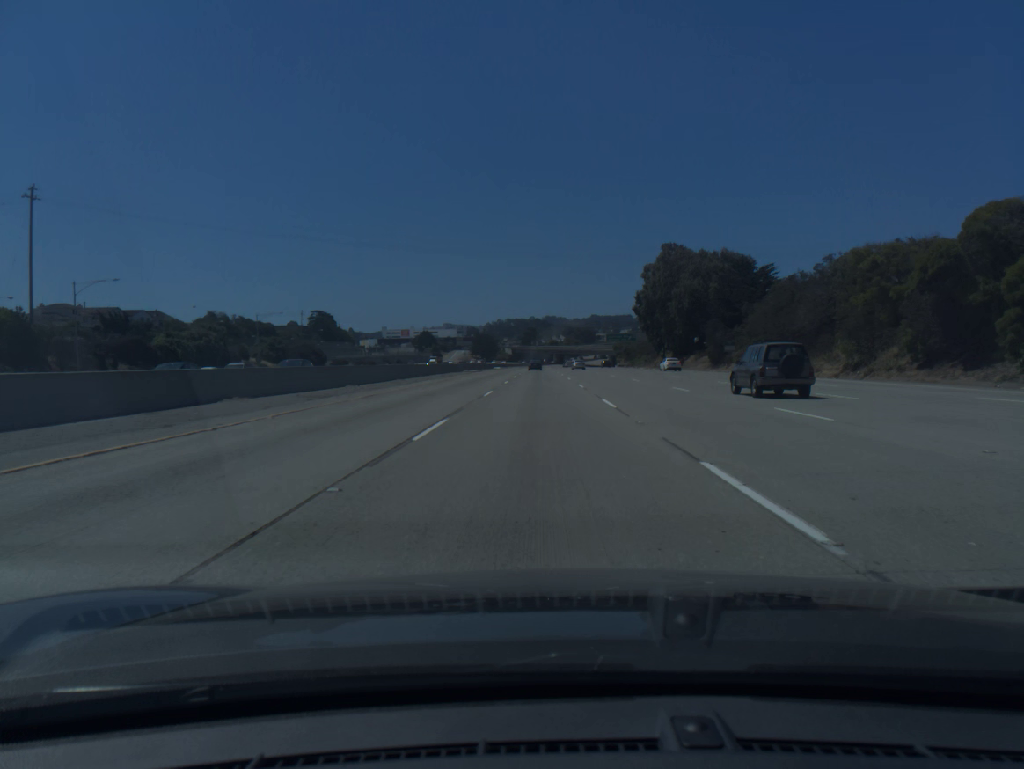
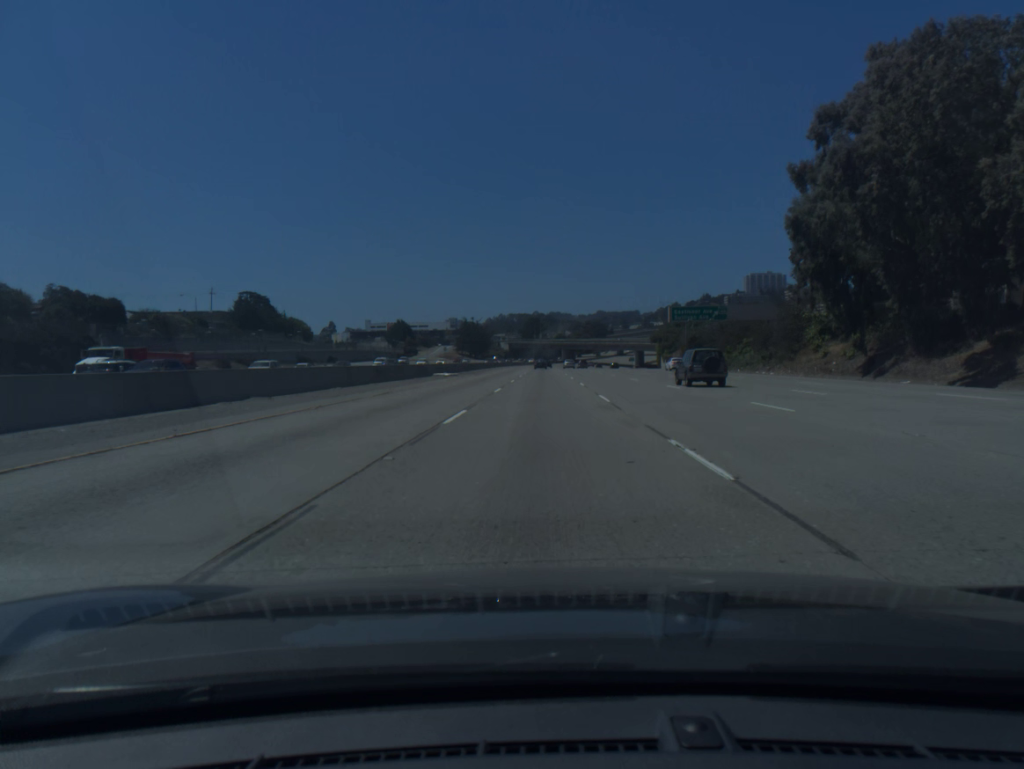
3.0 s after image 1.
(-0.2, +85.1) m; 0°
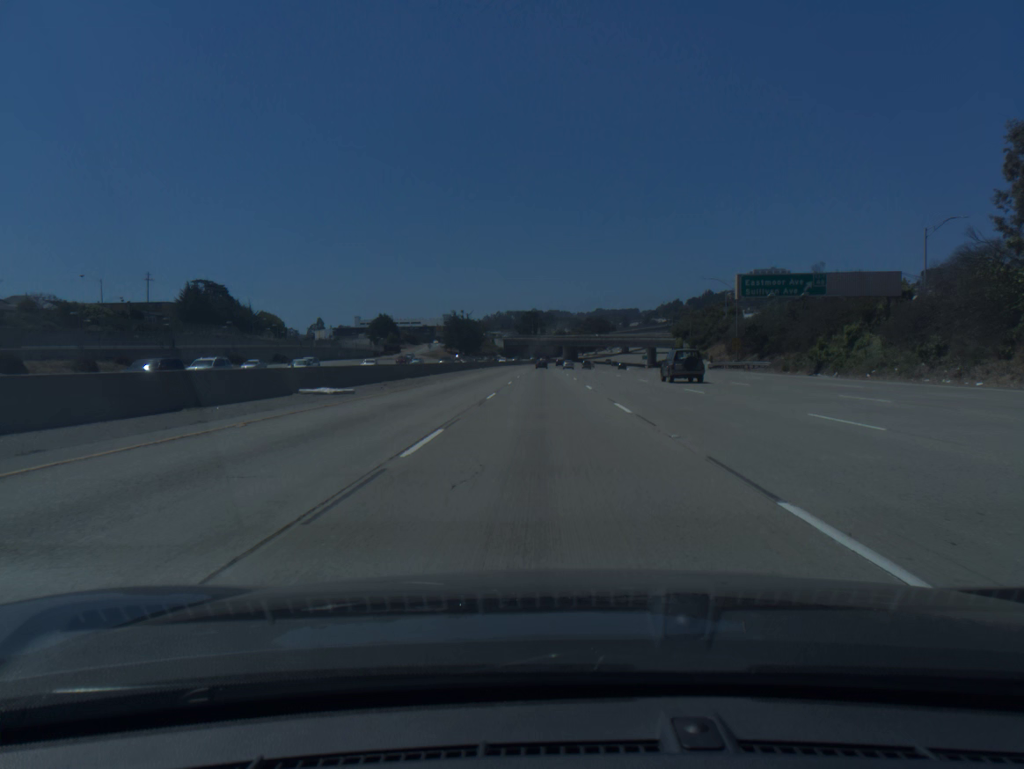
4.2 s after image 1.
(0.0, +34.1) m; 0°
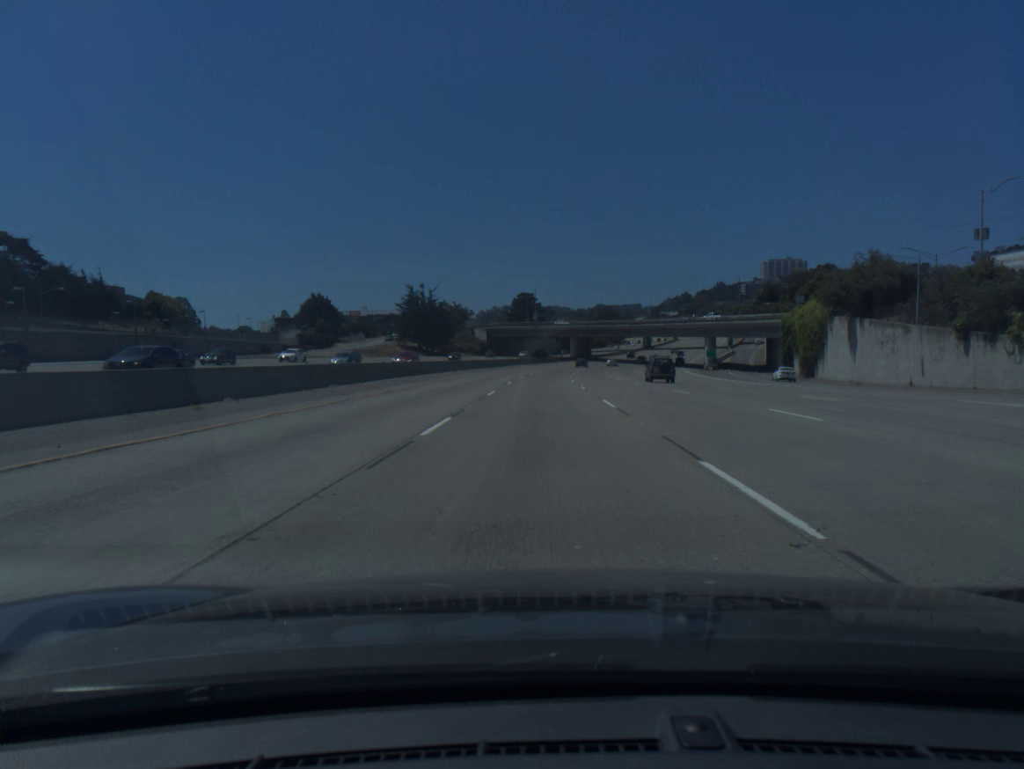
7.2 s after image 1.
(+0.3, +85.2) m; 0°
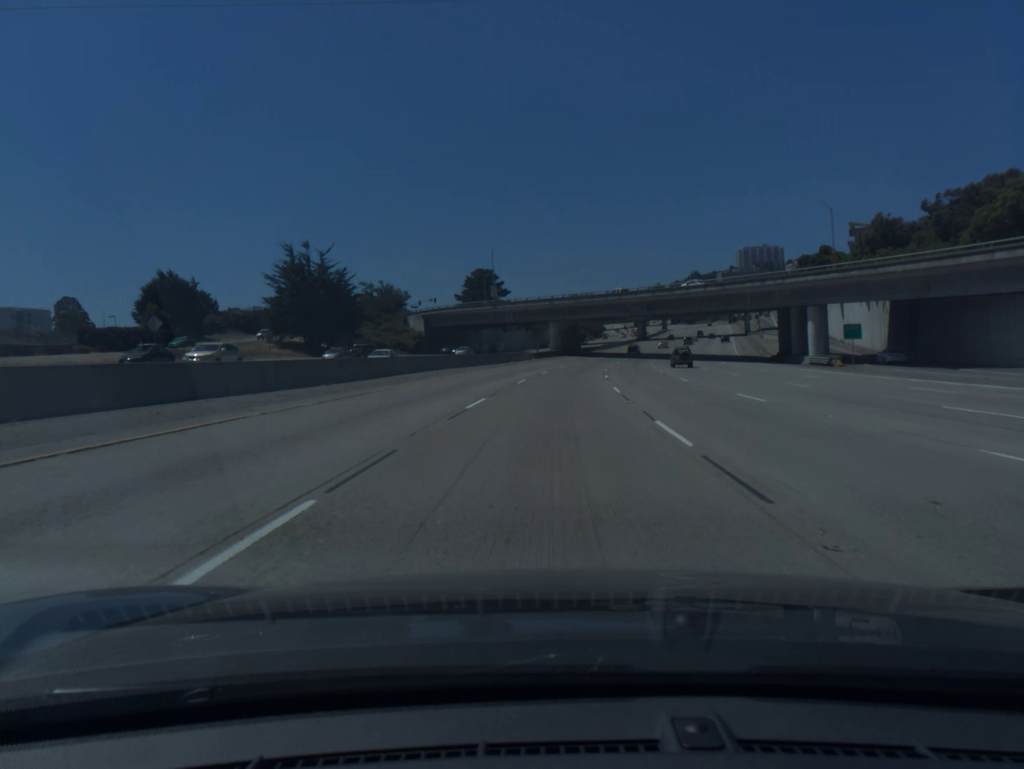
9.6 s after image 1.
(+0.6, +68.2) m; +2°
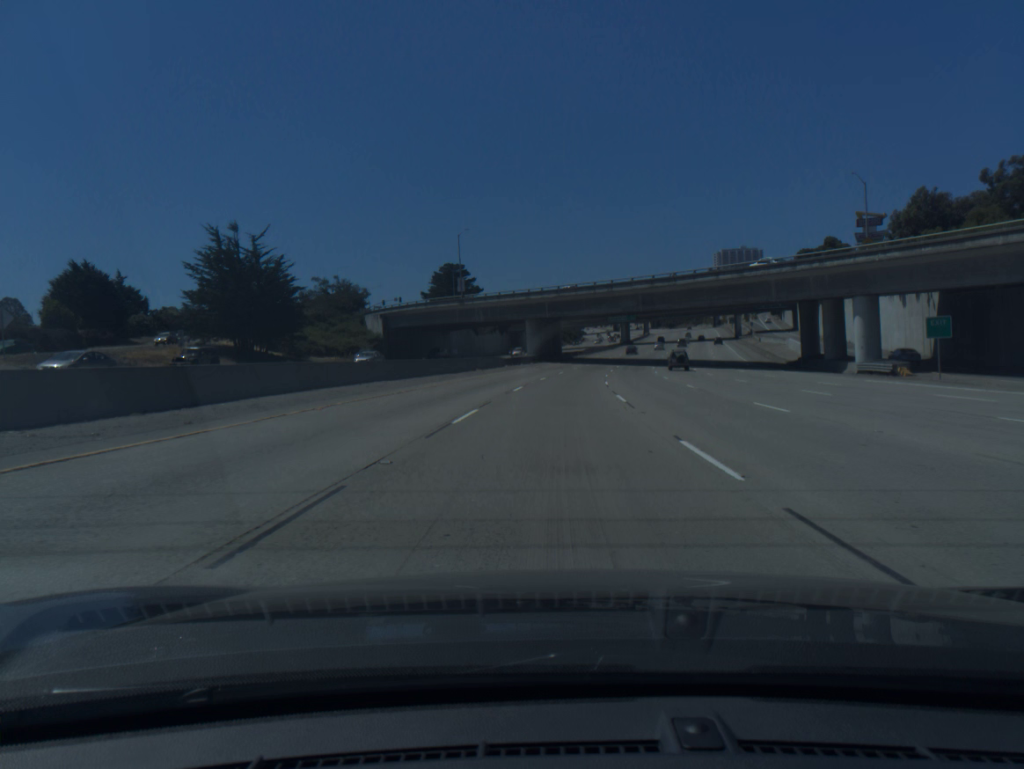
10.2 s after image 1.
(+0.2, +17.1) m; +2°
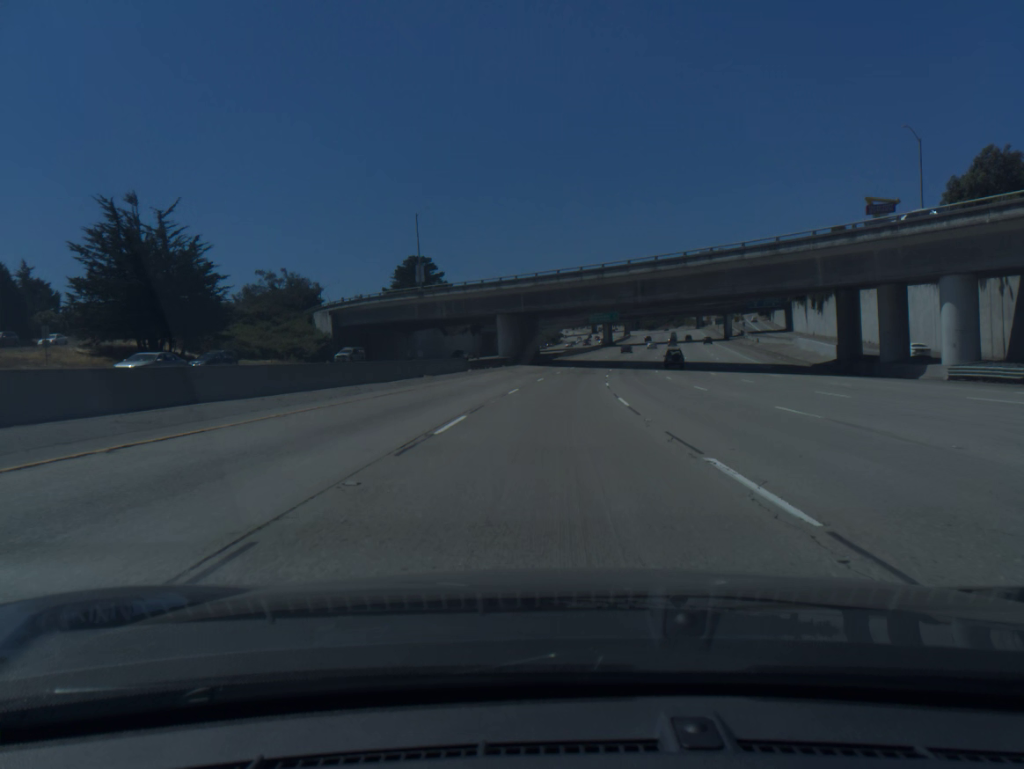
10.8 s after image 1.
(+0.3, +17.0) m; +2°
